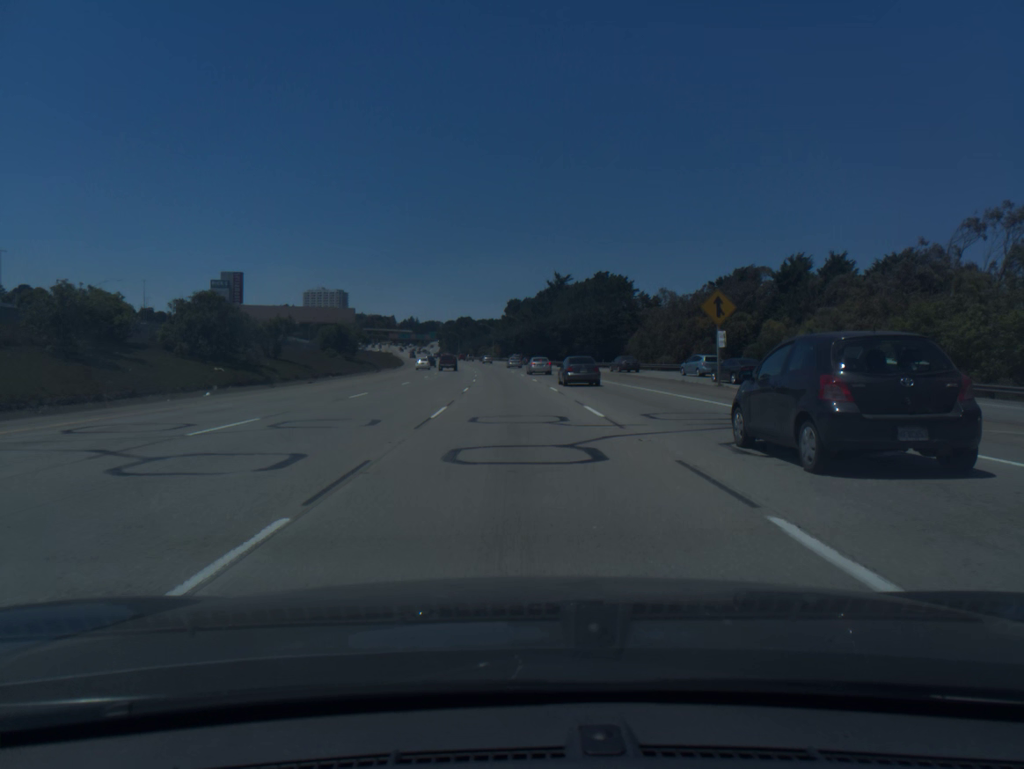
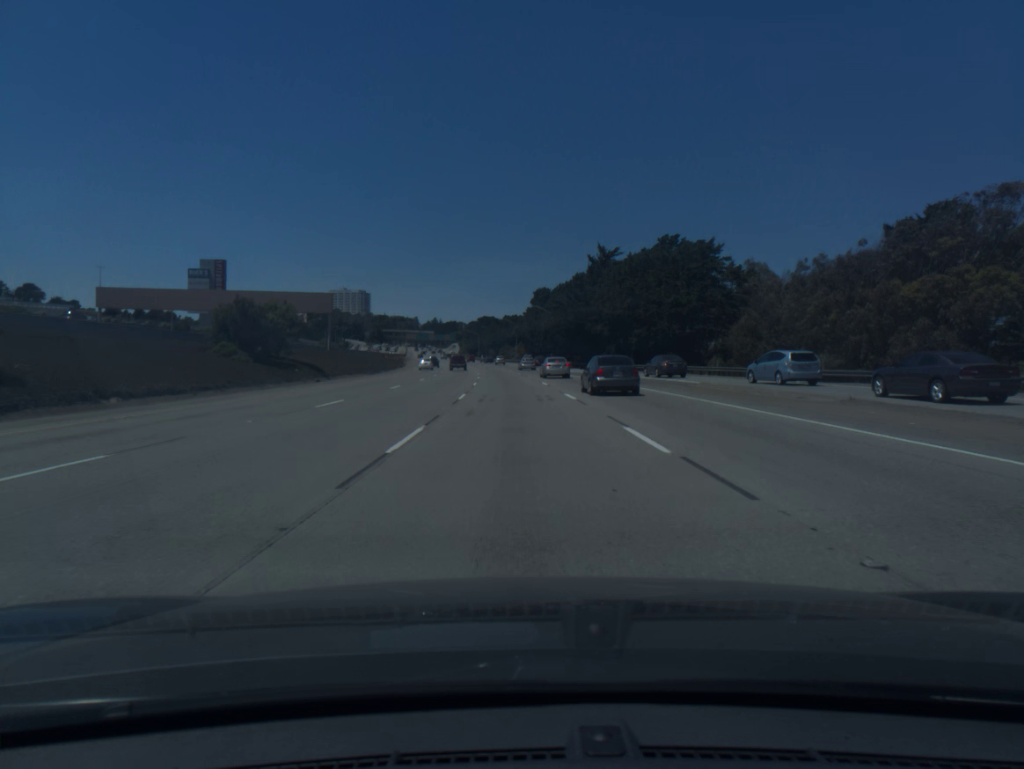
(-0.6, +35.7) m; -2°
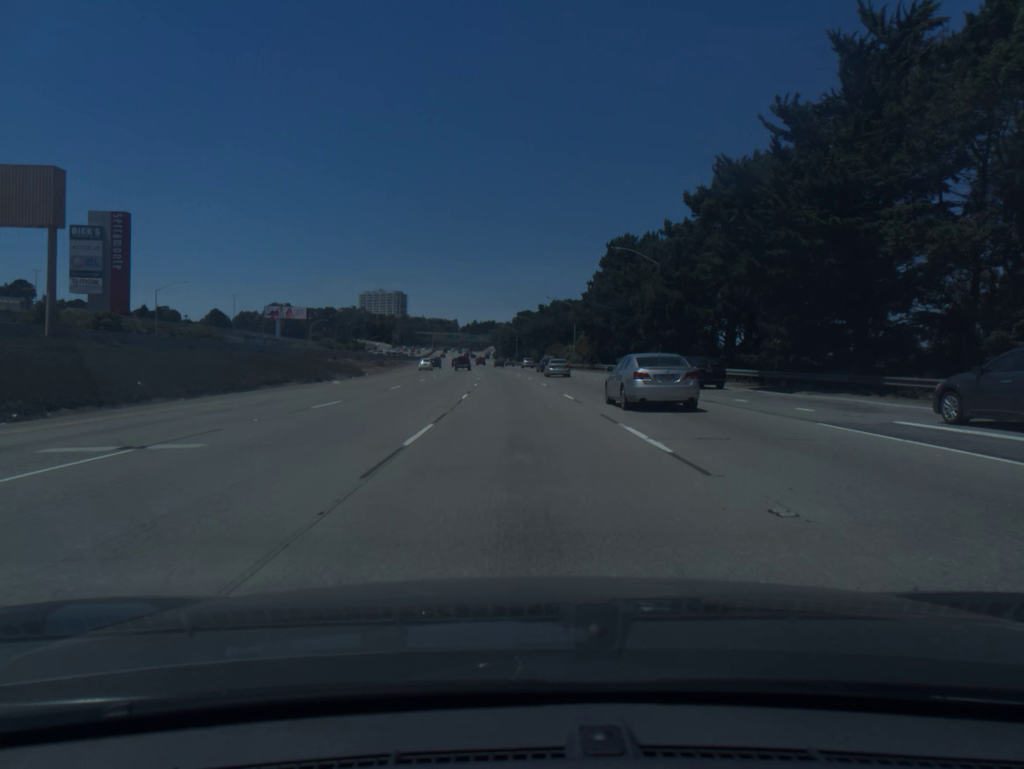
(-2.2, +72.4) m; -3°
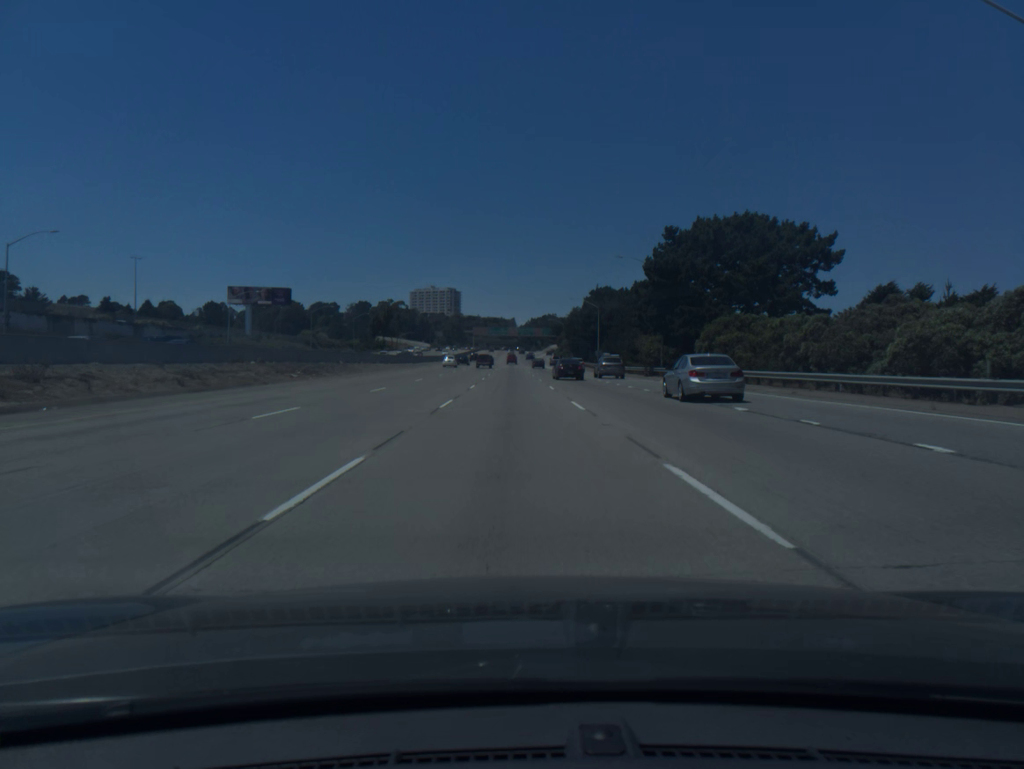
(-3.2, +93.0) m; -4°
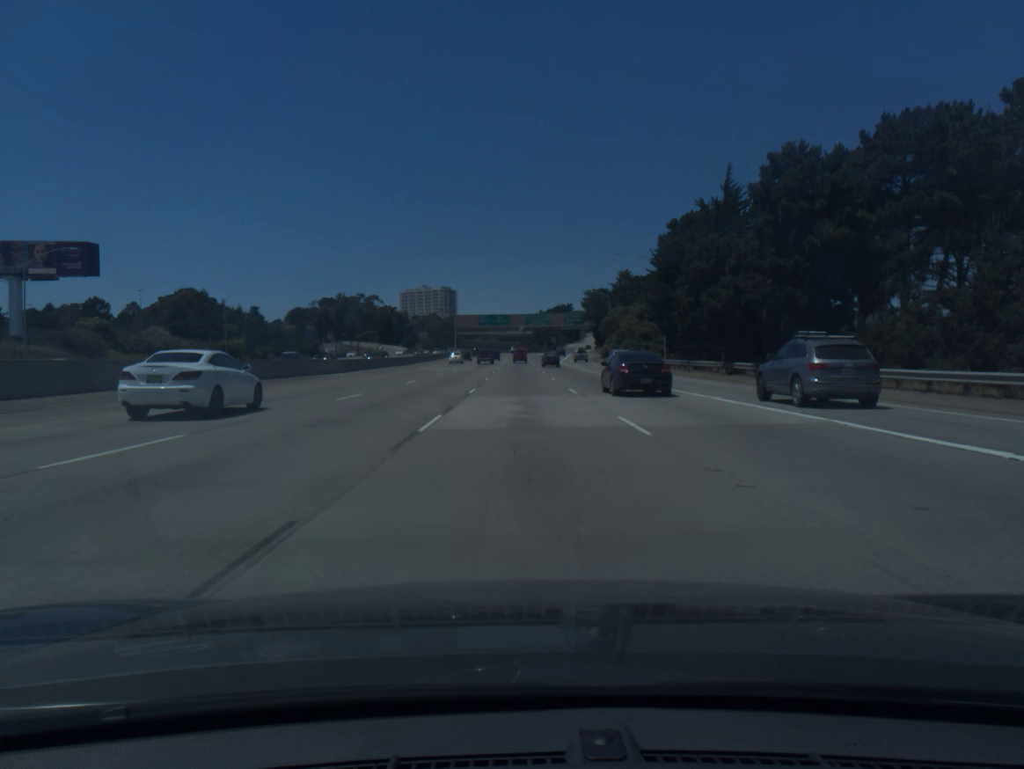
(-1.3, +95.1) m; 0°
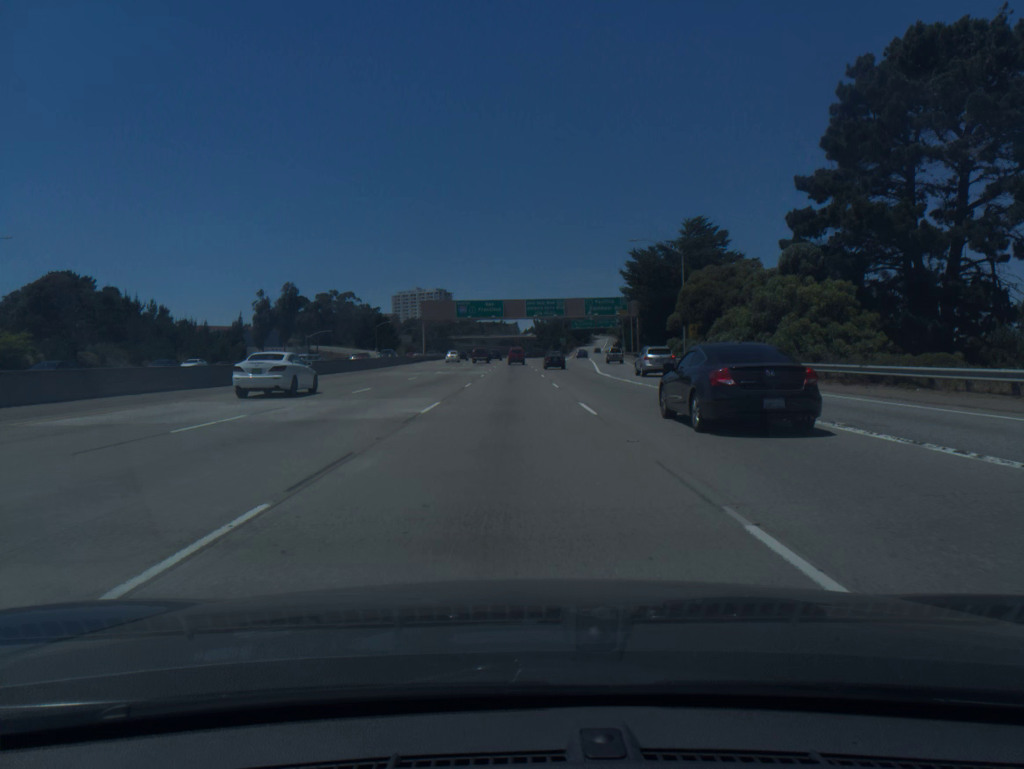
(+0.1, +54.4) m; 0°
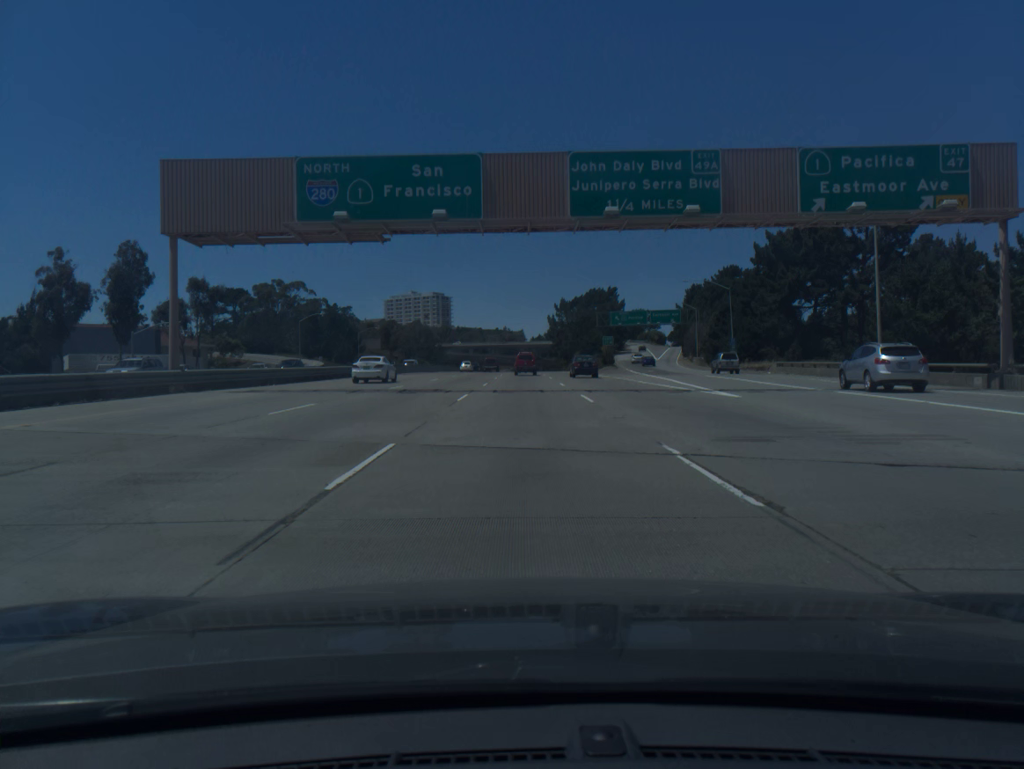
(-0.5, +83.4) m; 0°
